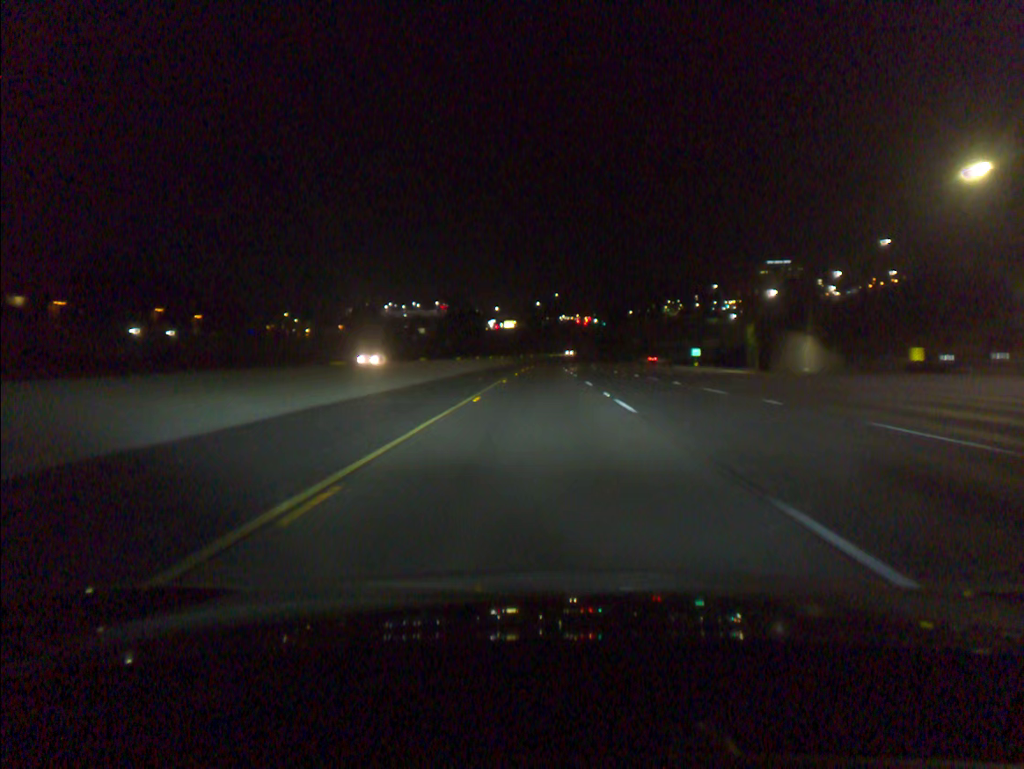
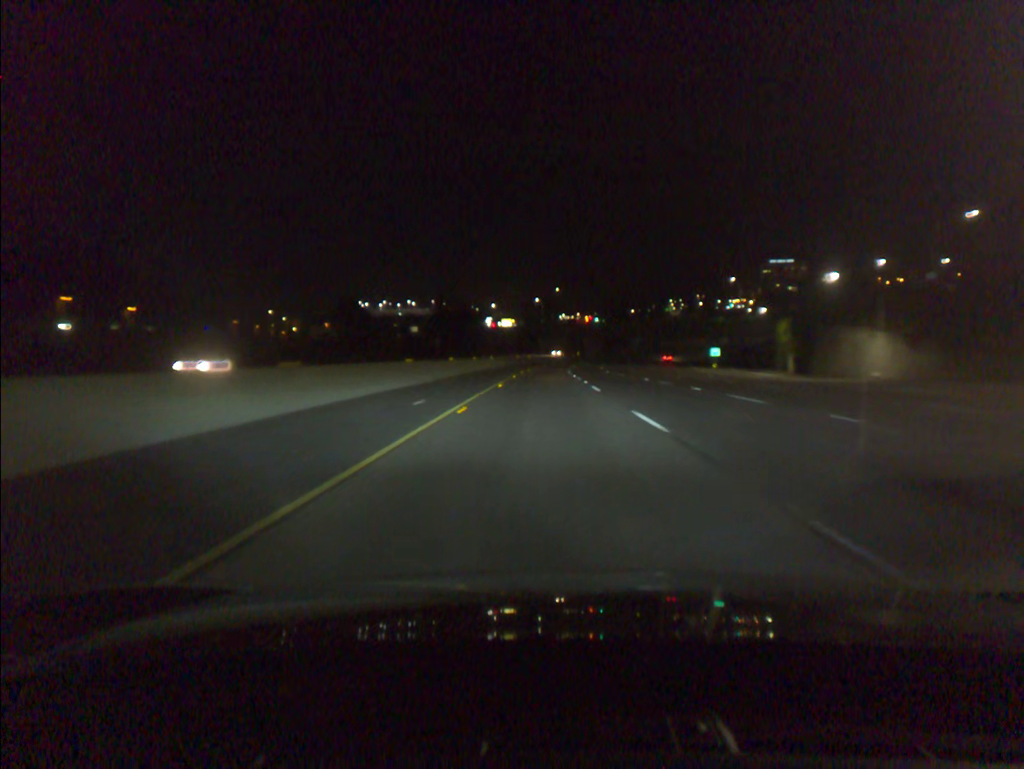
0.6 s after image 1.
(0.0, +18.6) m; 0°
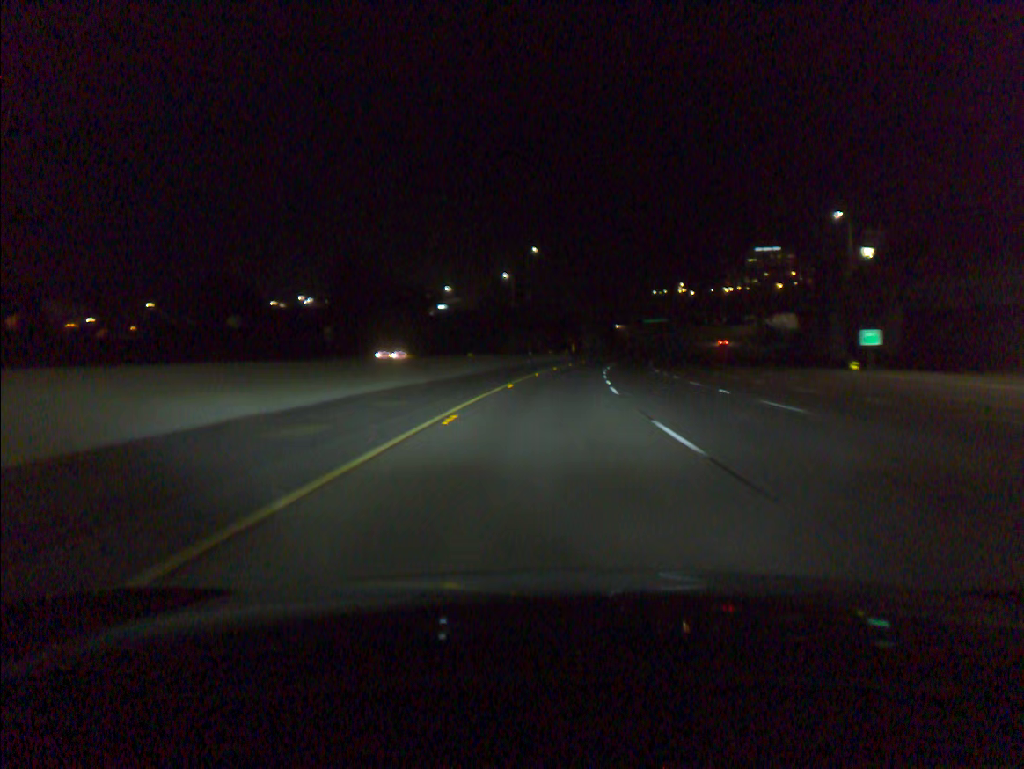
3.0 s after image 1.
(+0.6, +75.8) m; +2°
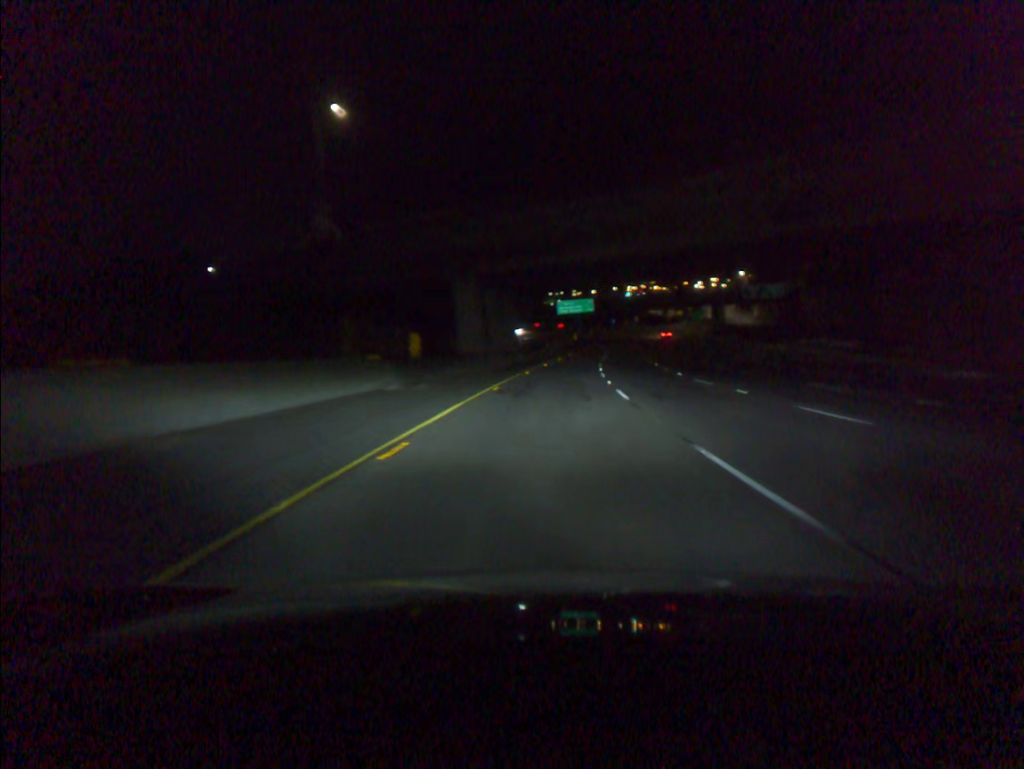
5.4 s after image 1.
(+4.9, +77.6) m; +8°
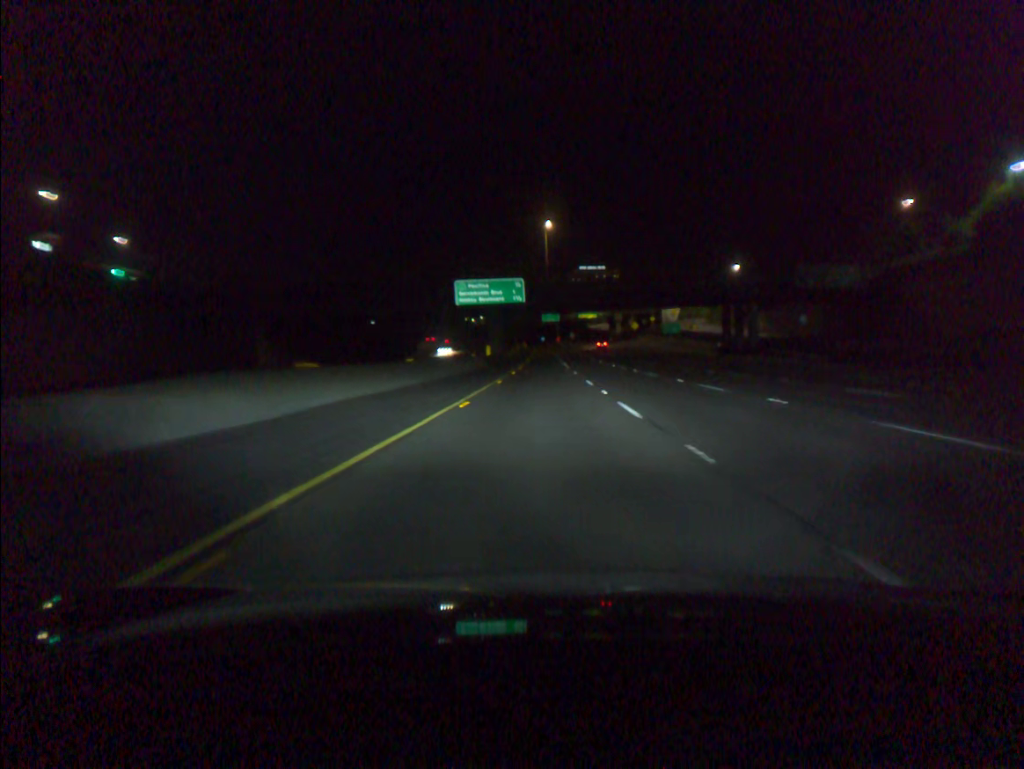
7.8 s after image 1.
(+4.5, +78.2) m; +6°
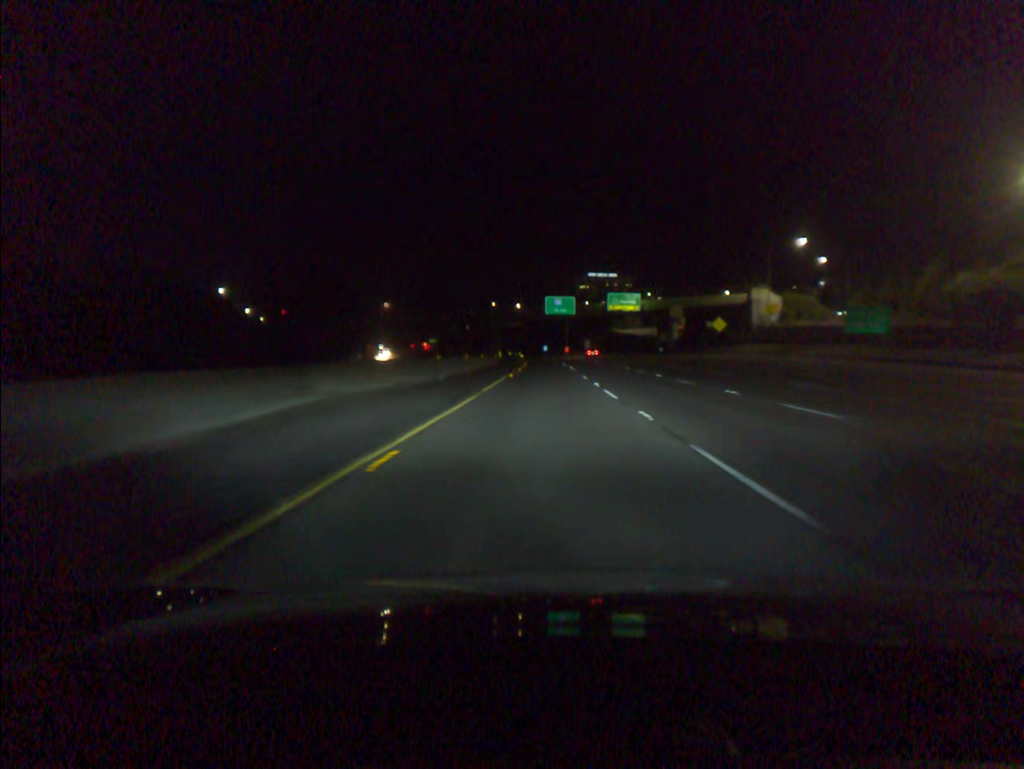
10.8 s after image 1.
(+0.4, +96.9) m; 0°
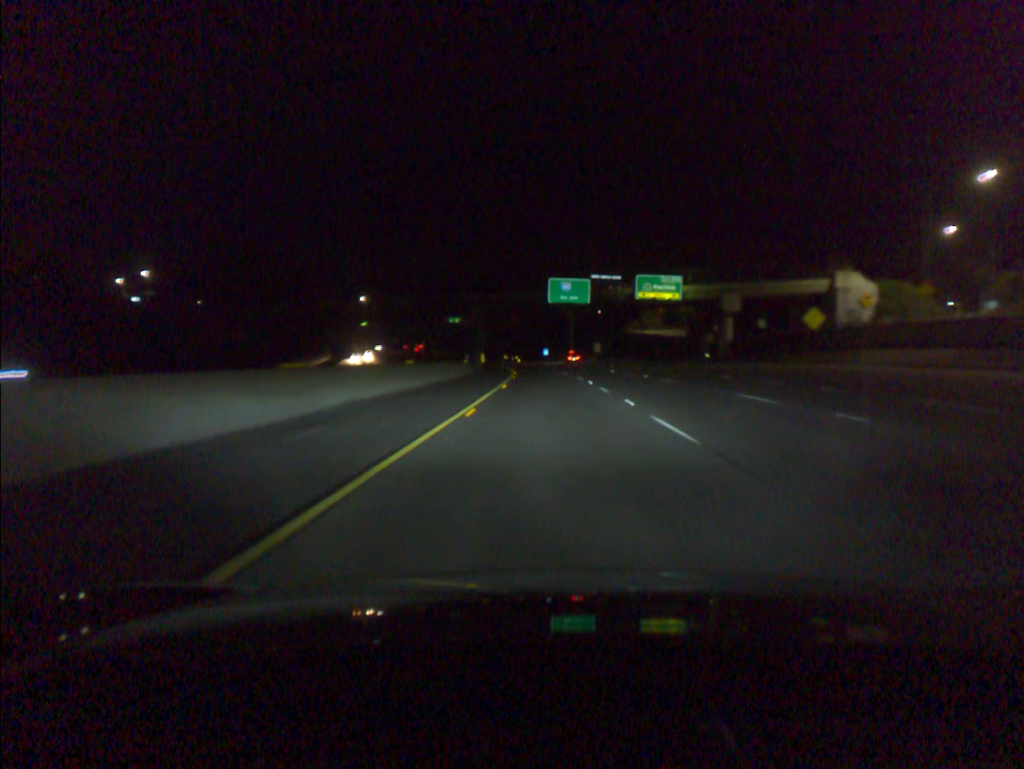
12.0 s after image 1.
(0.0, +38.5) m; 0°
